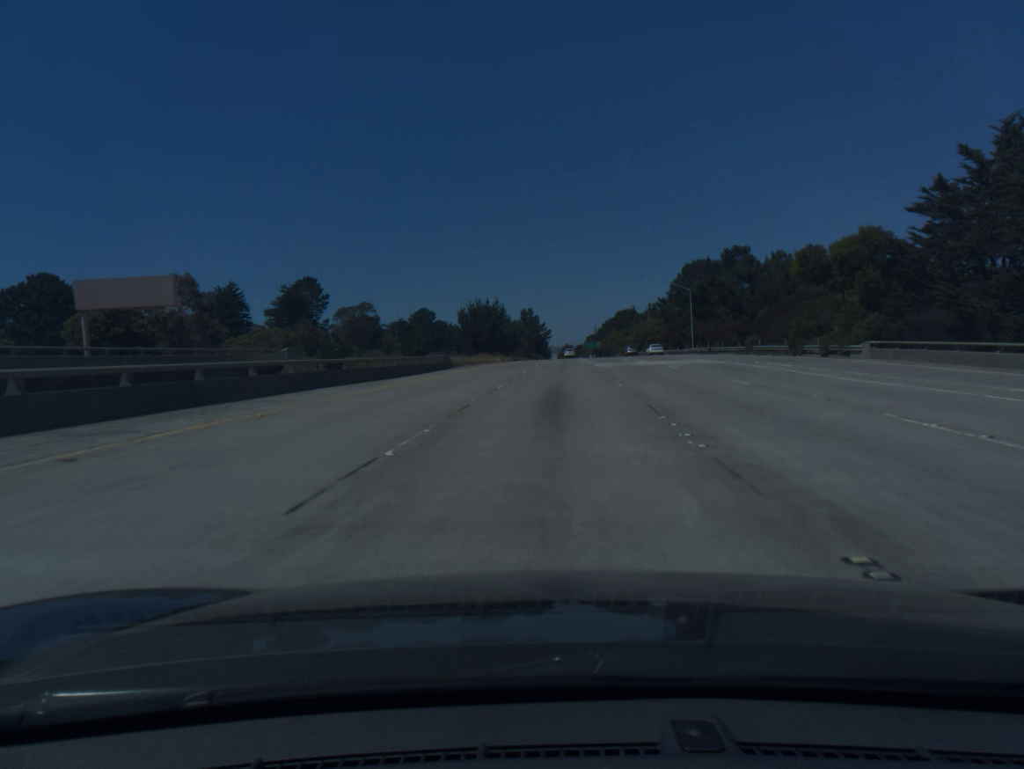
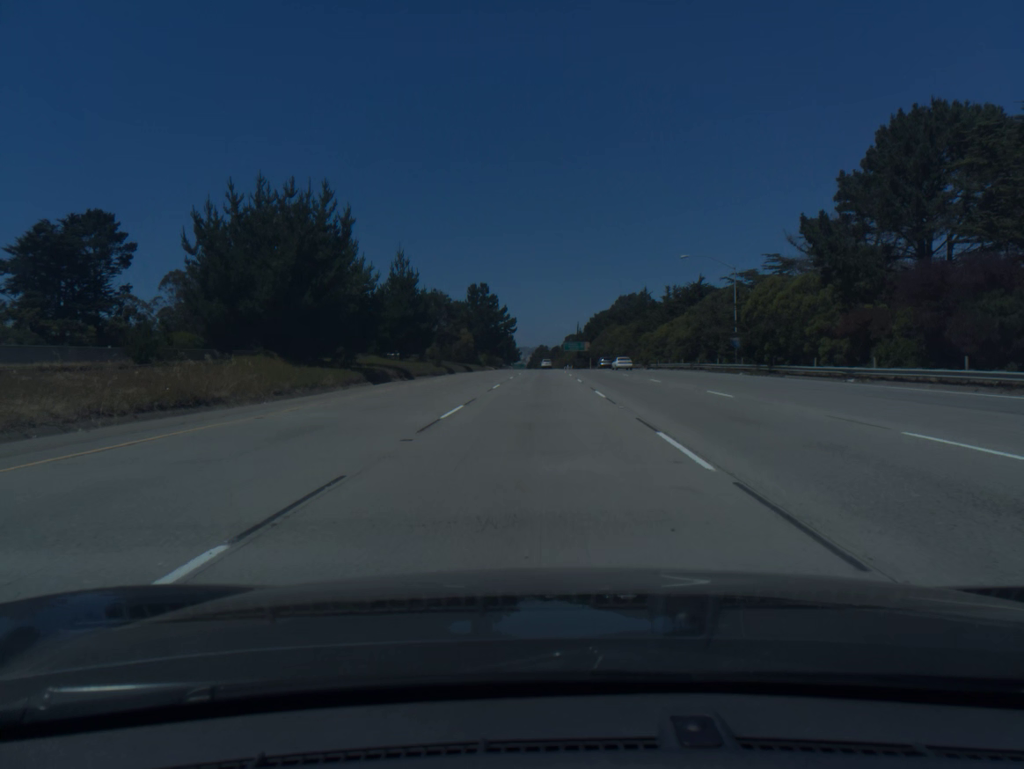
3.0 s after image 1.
(+3.1, +92.4) m; +2°
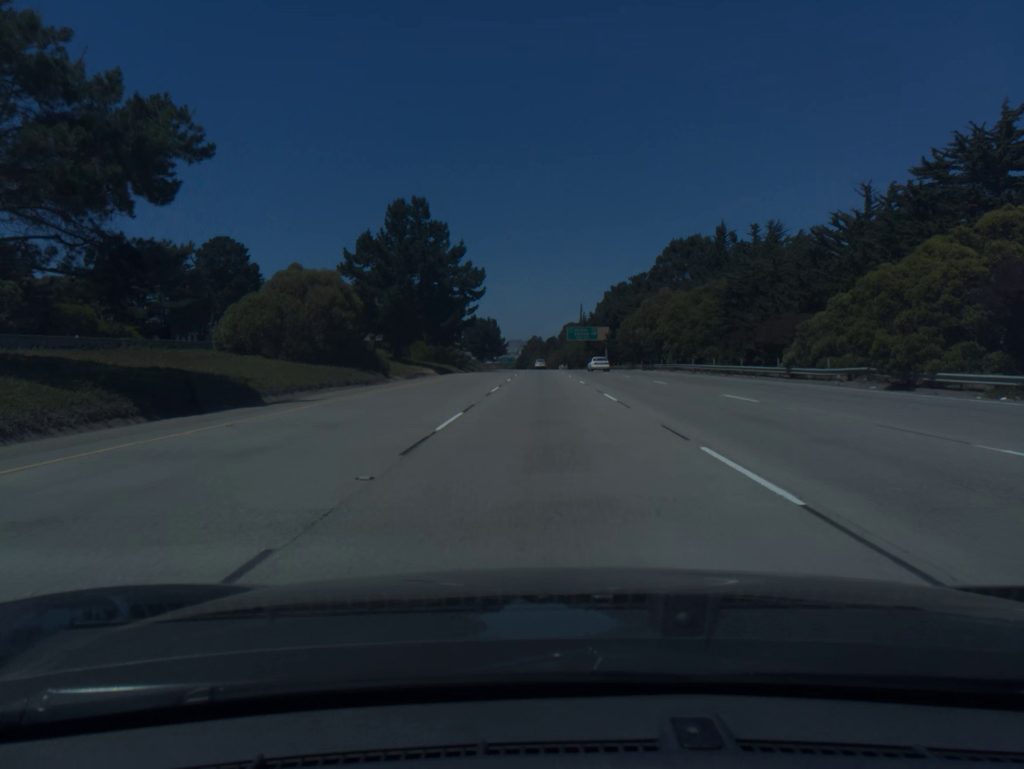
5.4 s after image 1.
(0.0, +74.9) m; 0°
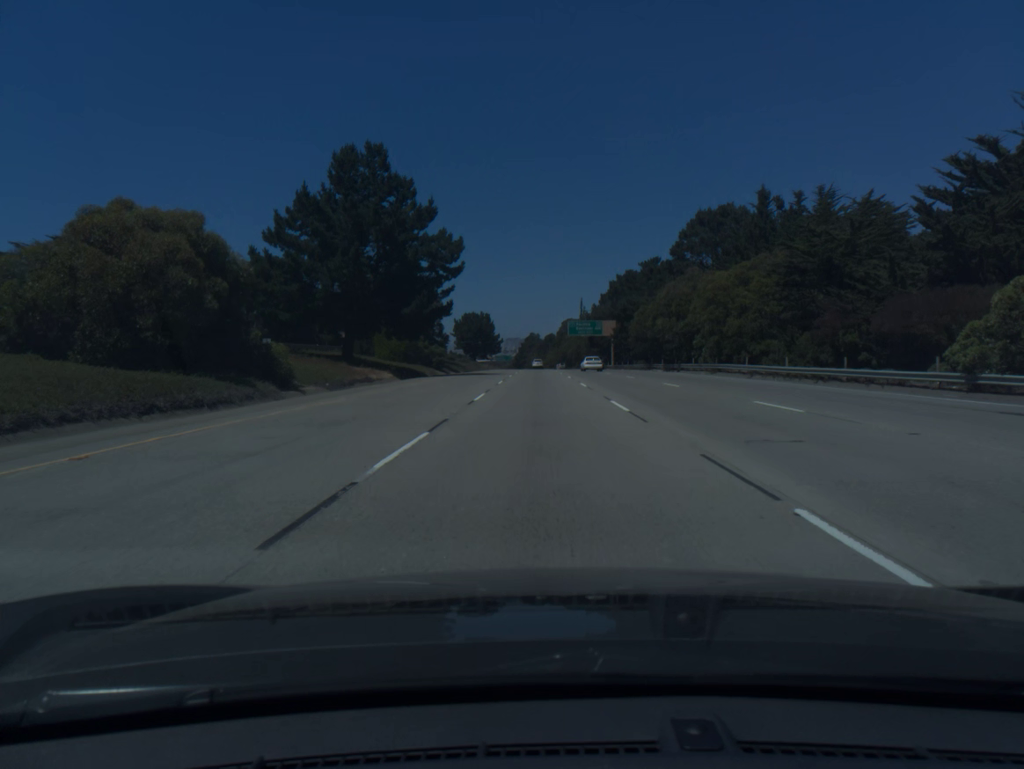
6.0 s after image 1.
(0.0, +18.8) m; 0°
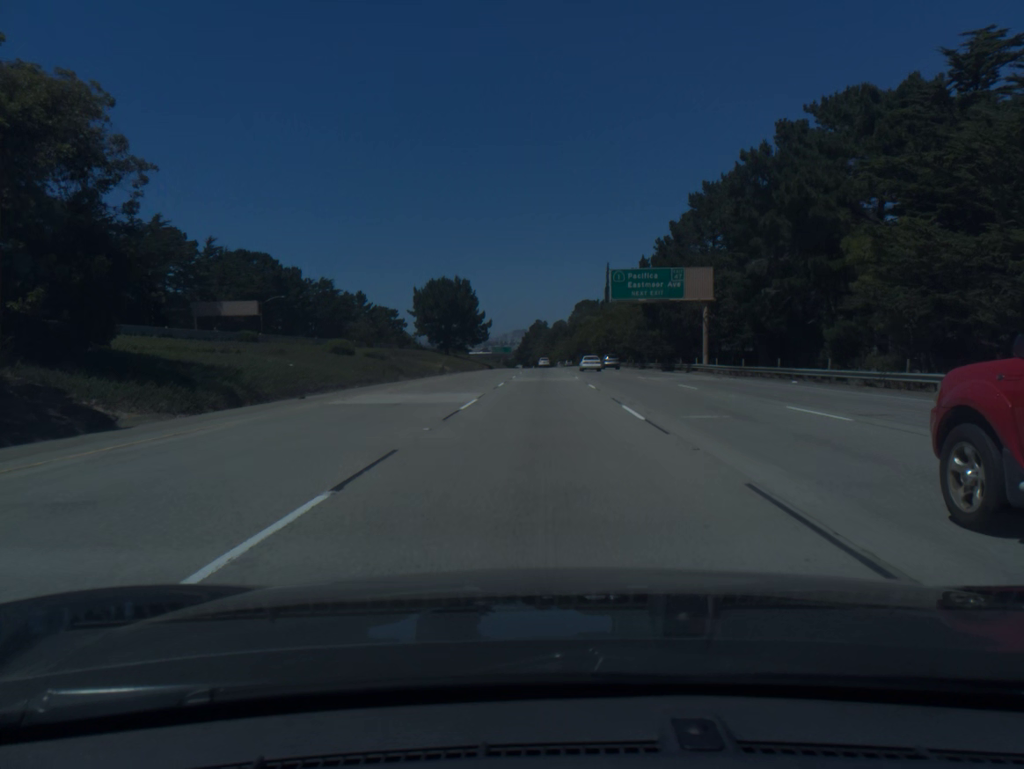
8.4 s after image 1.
(-0.4, +75.4) m; -1°
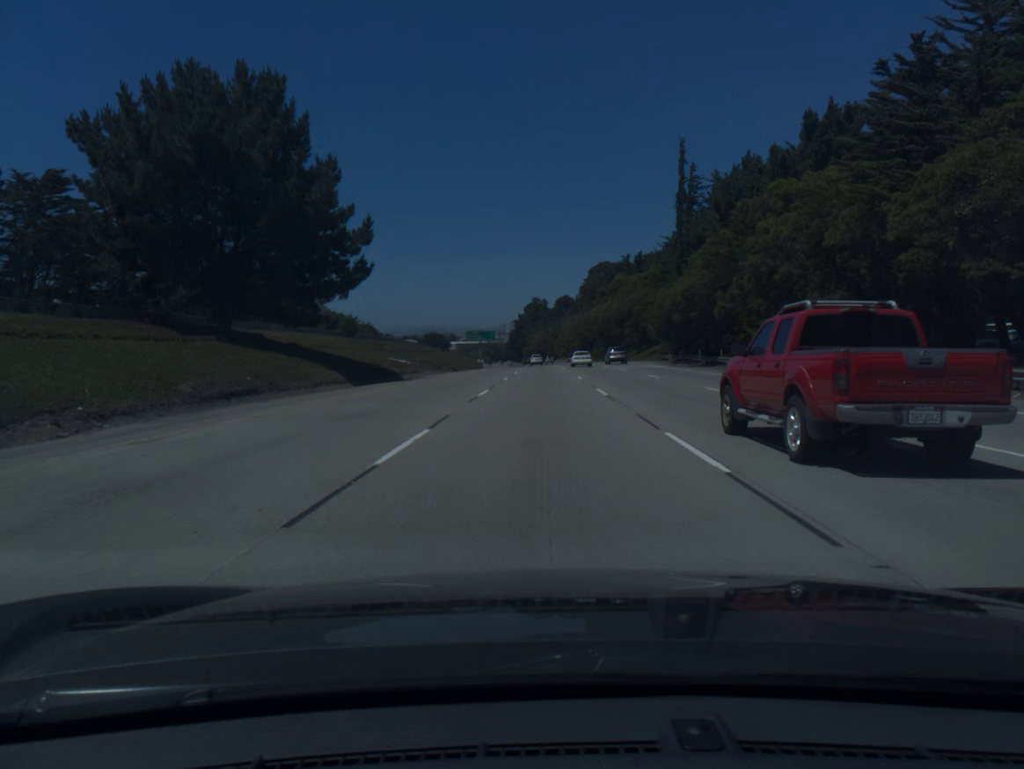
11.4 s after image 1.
(+0.3, +94.0) m; 0°
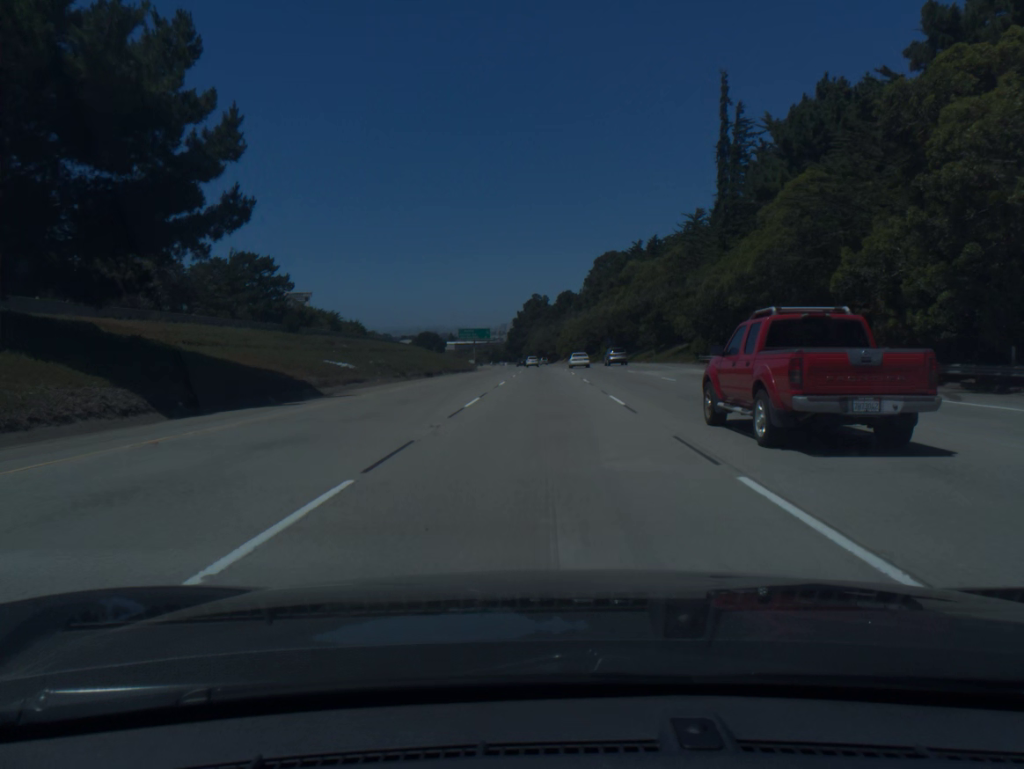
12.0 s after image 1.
(0.0, +18.8) m; 0°
